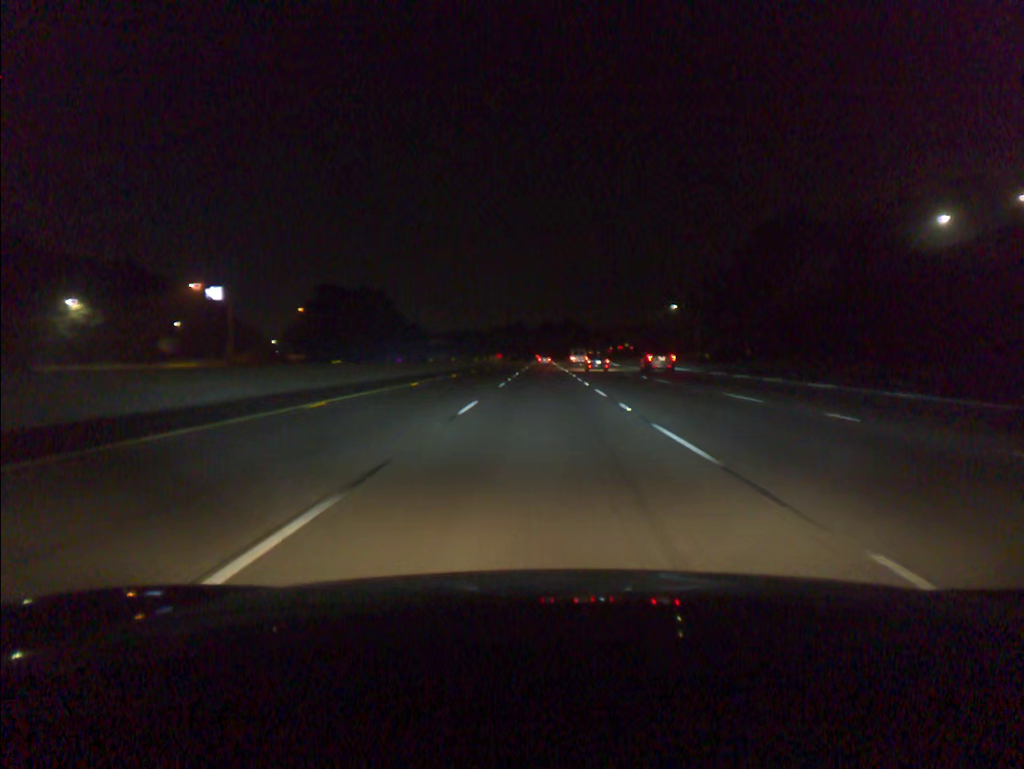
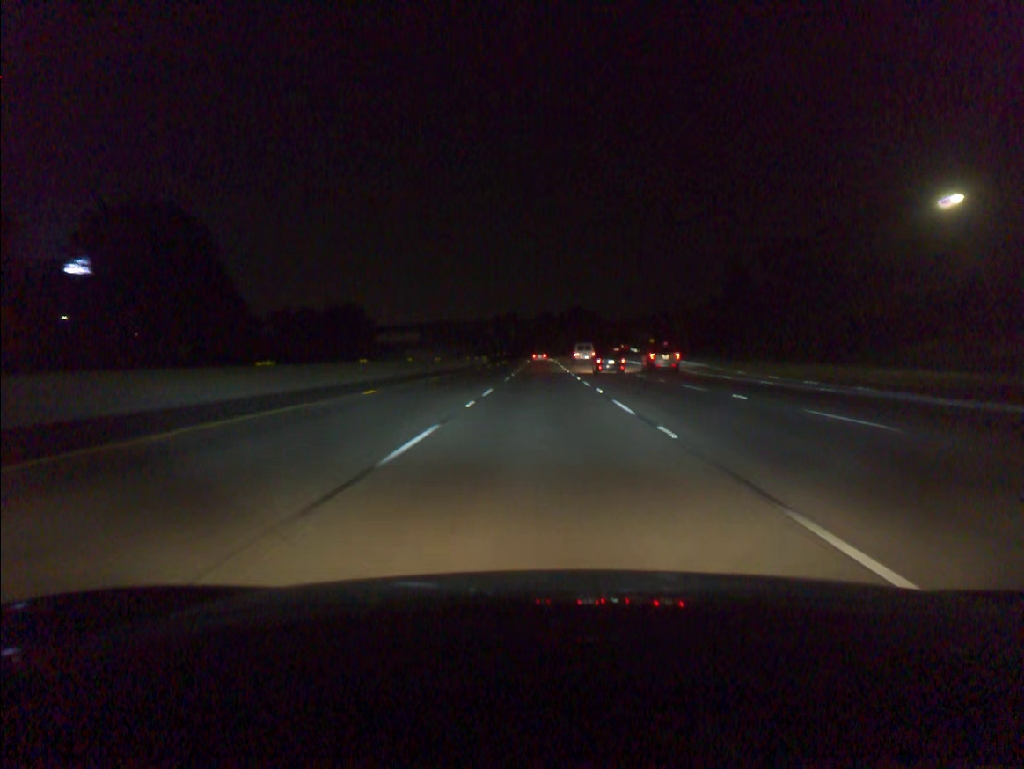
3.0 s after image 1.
(+0.3, +95.2) m; 0°
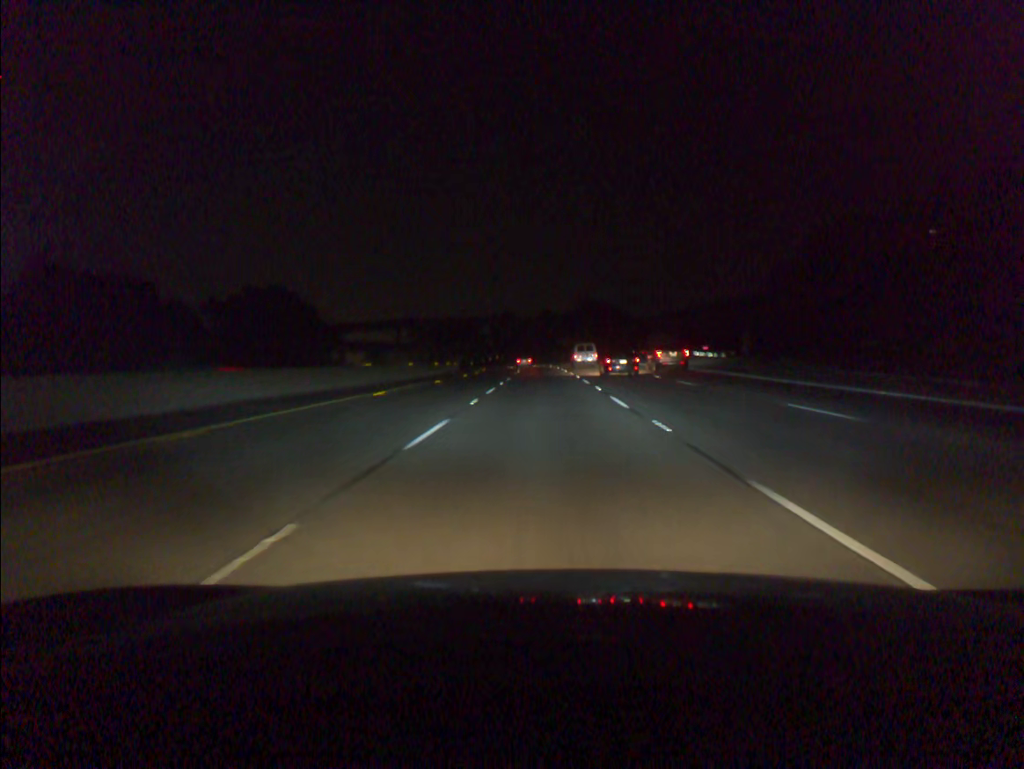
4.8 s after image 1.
(-0.1, +57.1) m; 0°
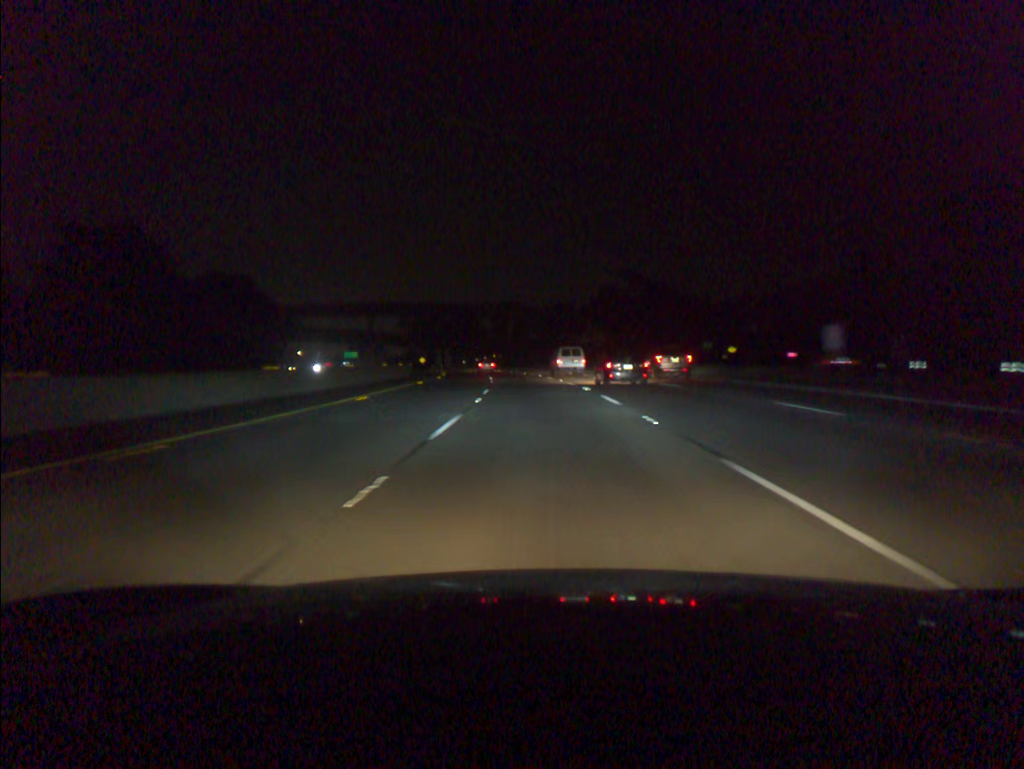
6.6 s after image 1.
(-0.2, +57.0) m; -1°
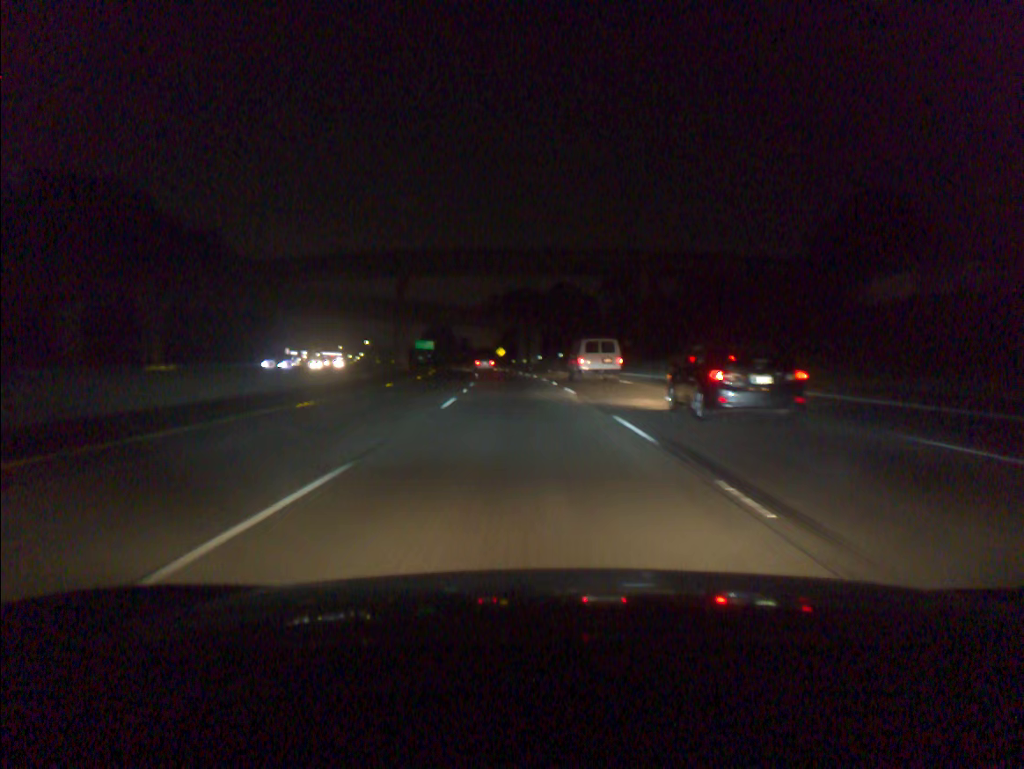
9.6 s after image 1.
(-5.8, +95.0) m; -8°
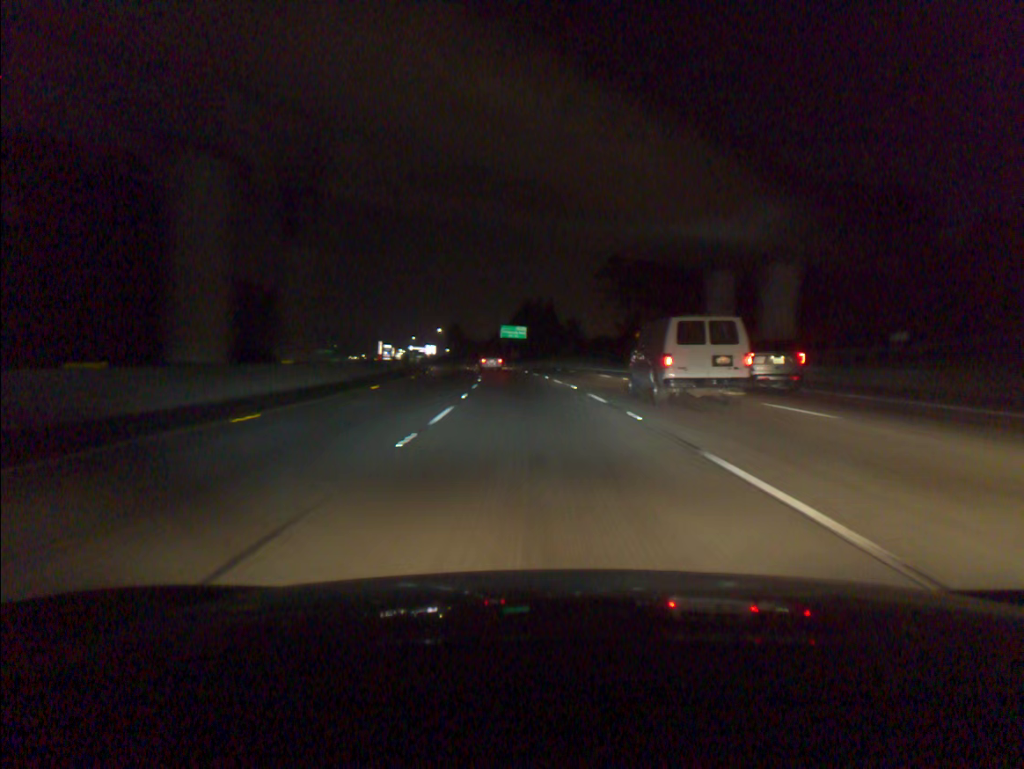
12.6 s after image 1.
(-7.3, +93.1) m; -8°
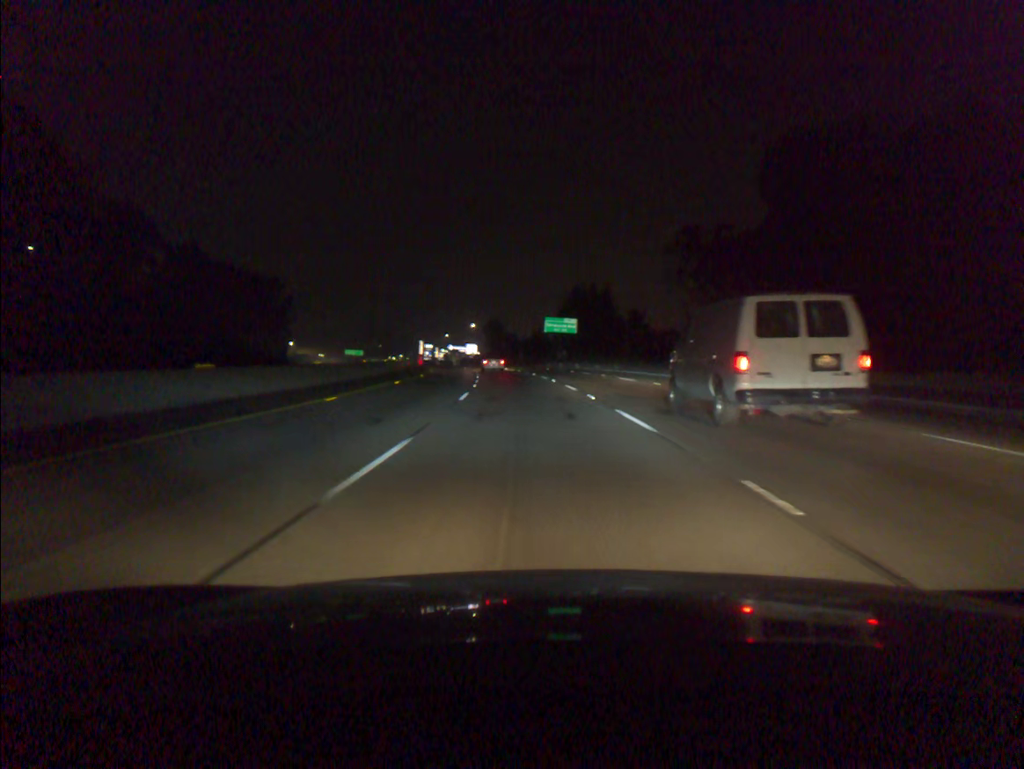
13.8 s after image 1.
(-1.1, +36.4) m; -4°
